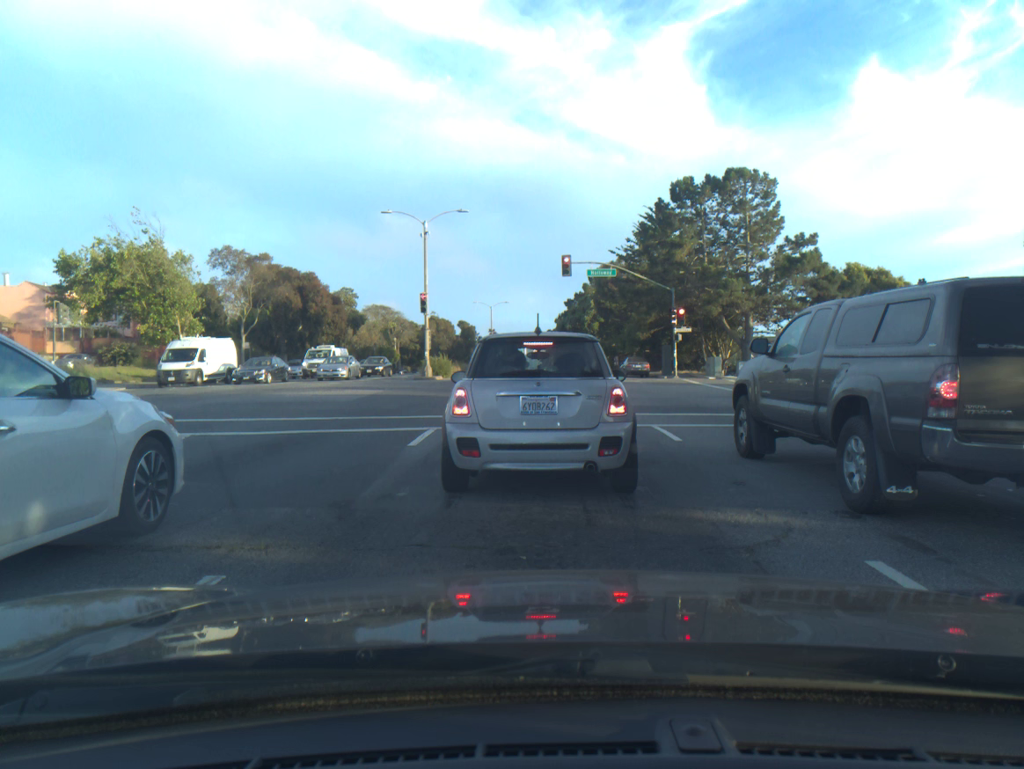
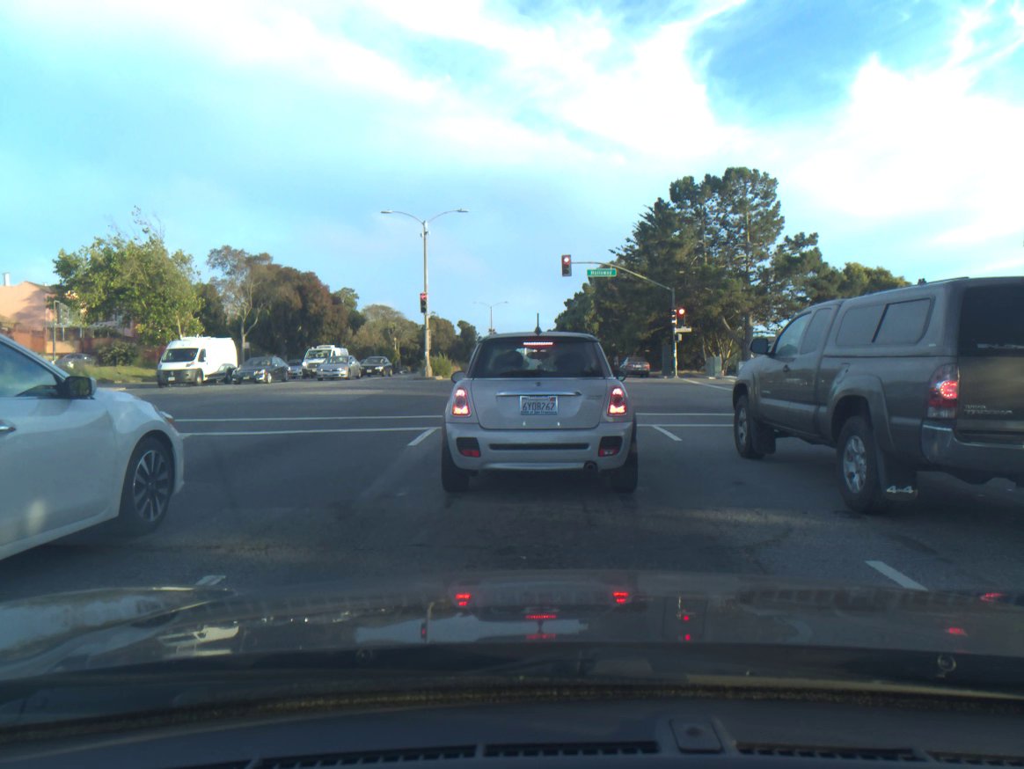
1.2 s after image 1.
(0.0, 0.0) m; 0°
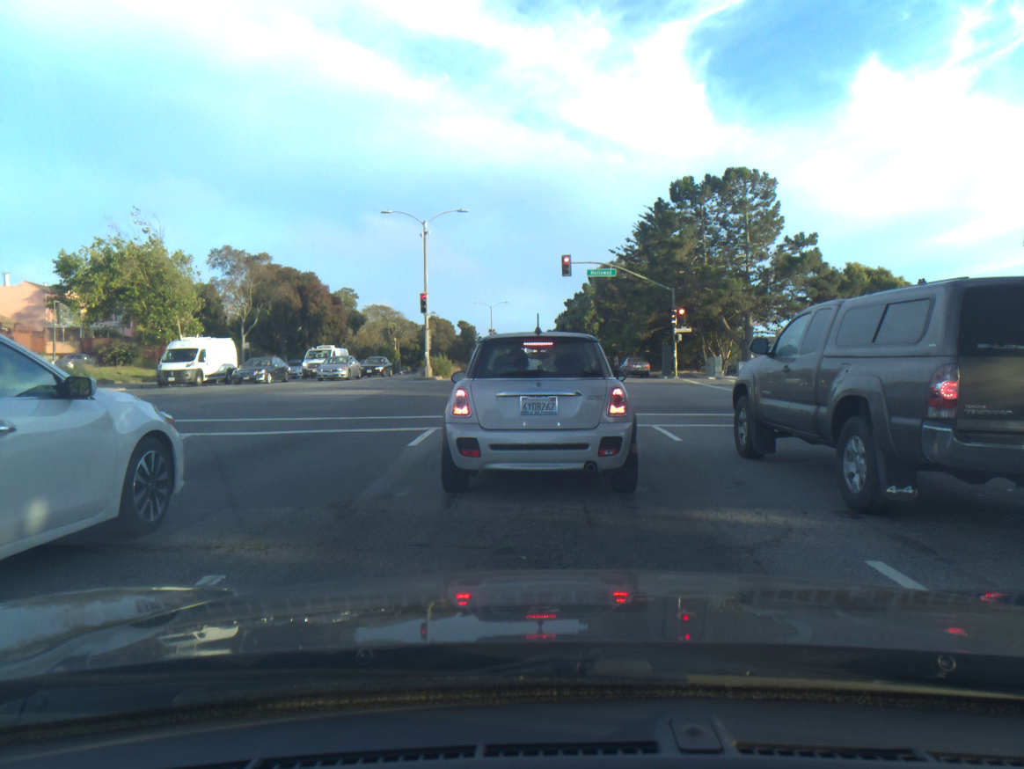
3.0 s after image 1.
(0.0, 0.0) m; 0°
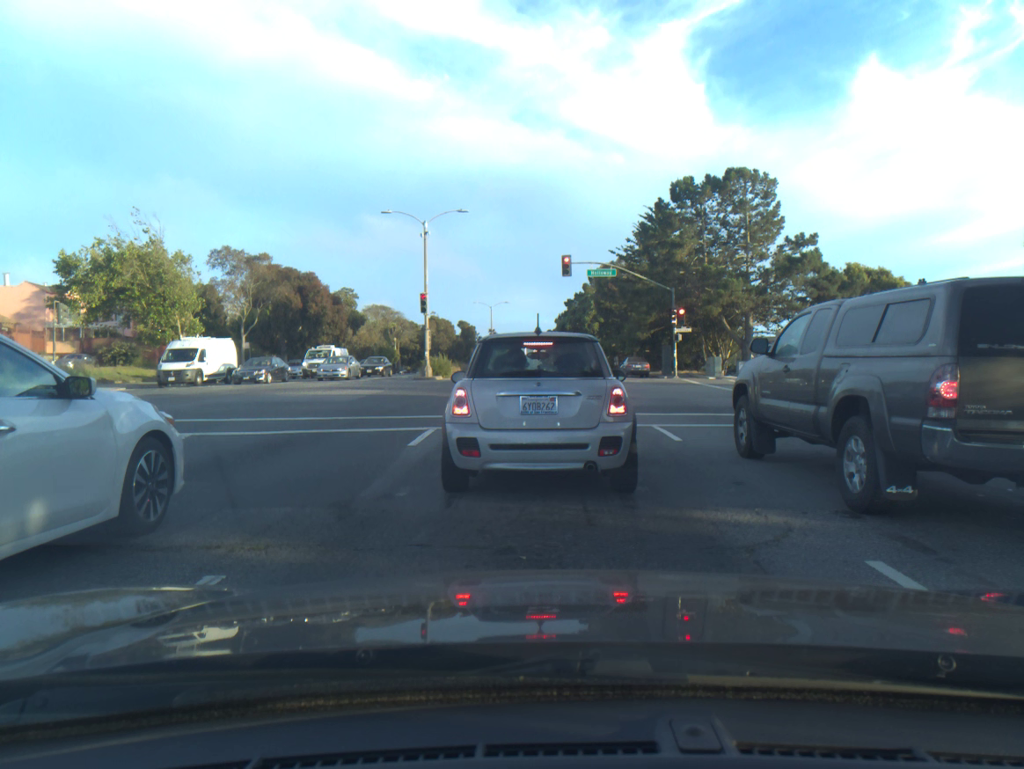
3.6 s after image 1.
(0.0, 0.0) m; 0°
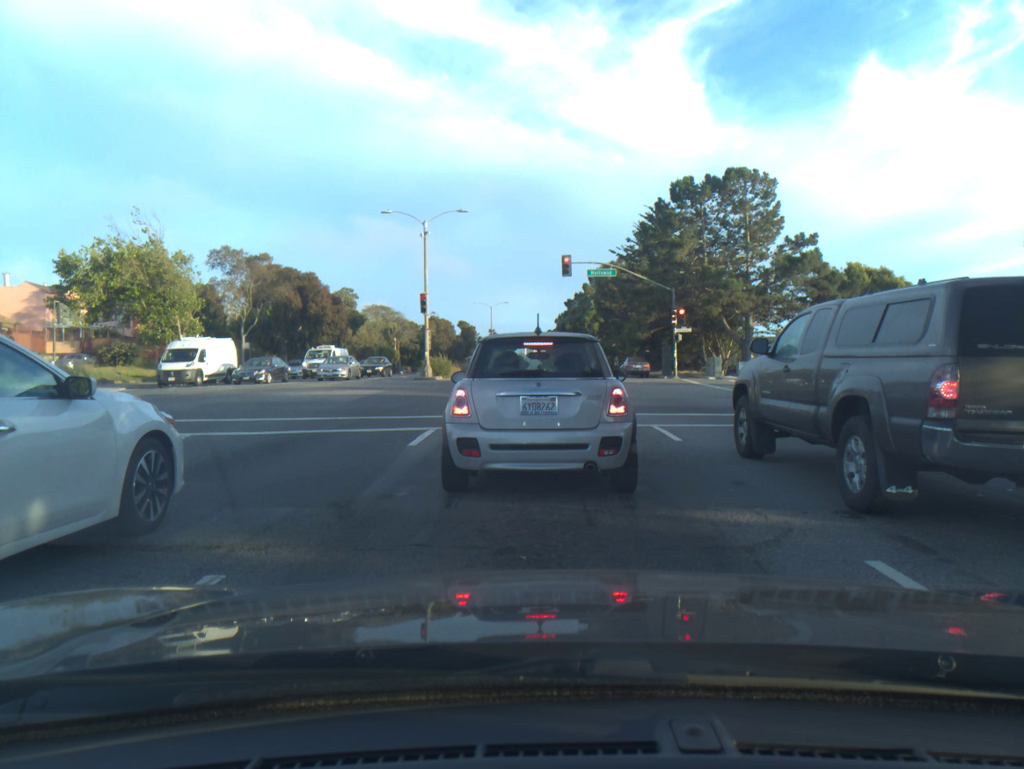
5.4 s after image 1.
(0.0, 0.0) m; 0°
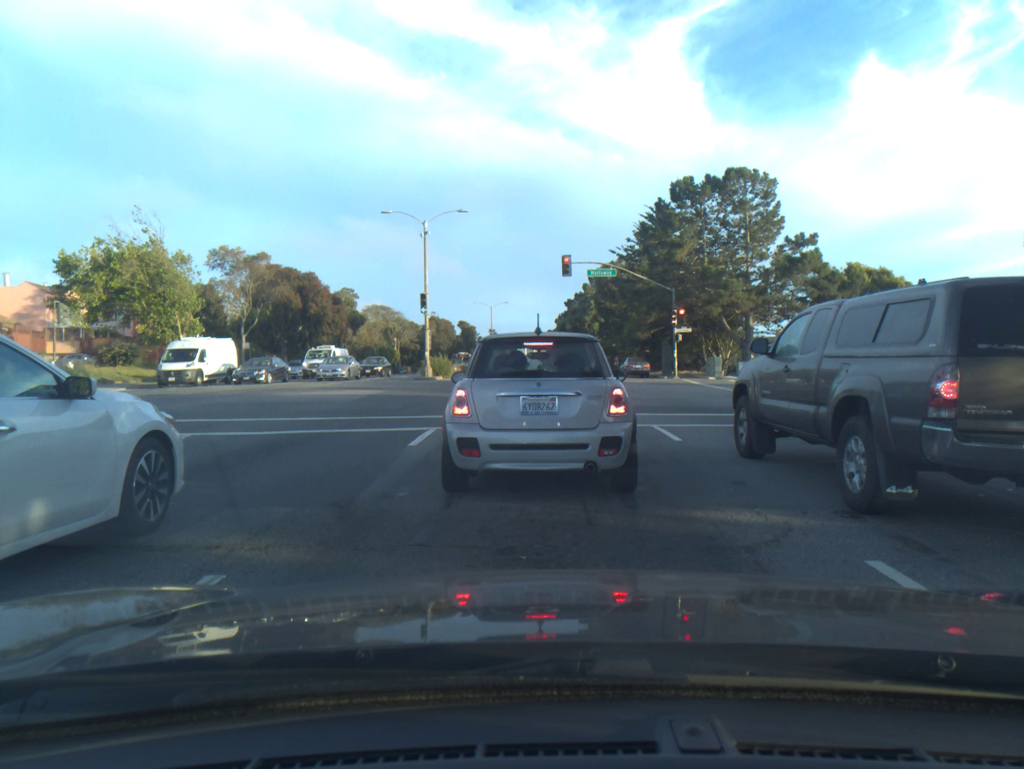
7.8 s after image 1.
(0.0, 0.0) m; 0°
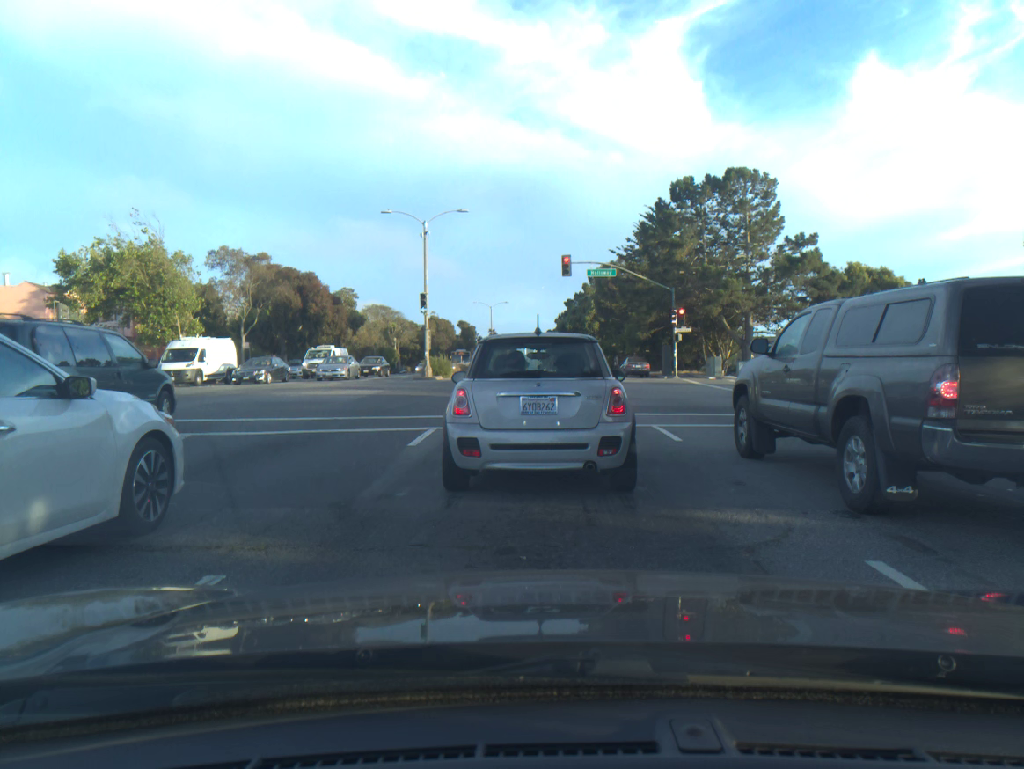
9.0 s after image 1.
(0.0, 0.0) m; 0°
